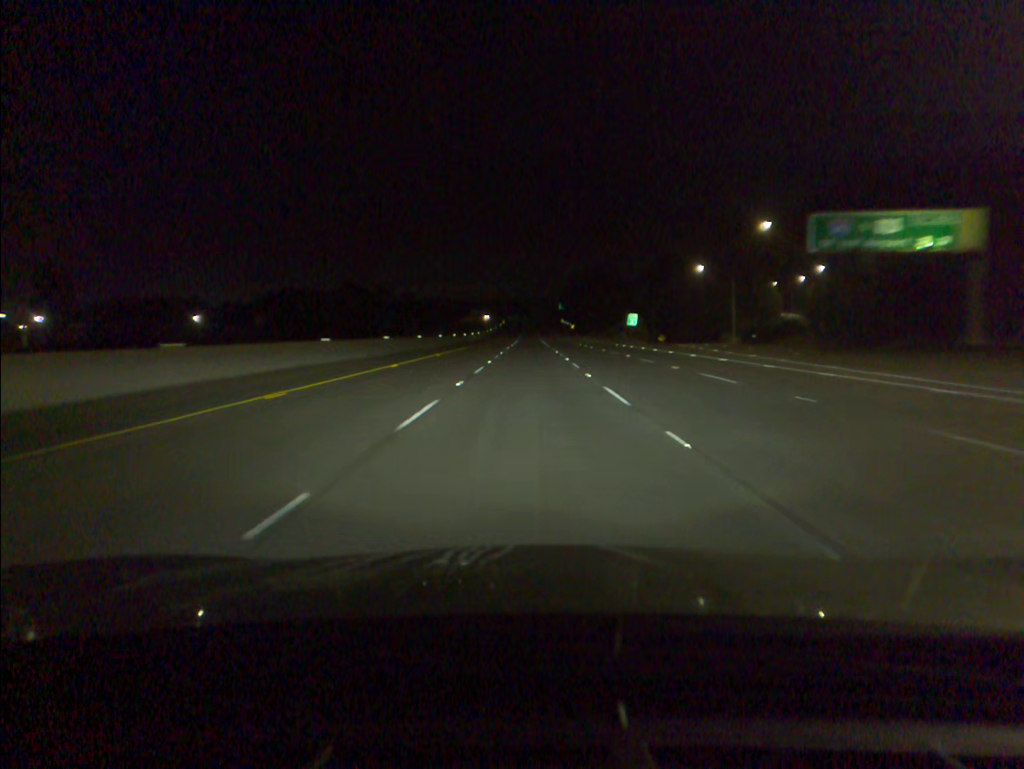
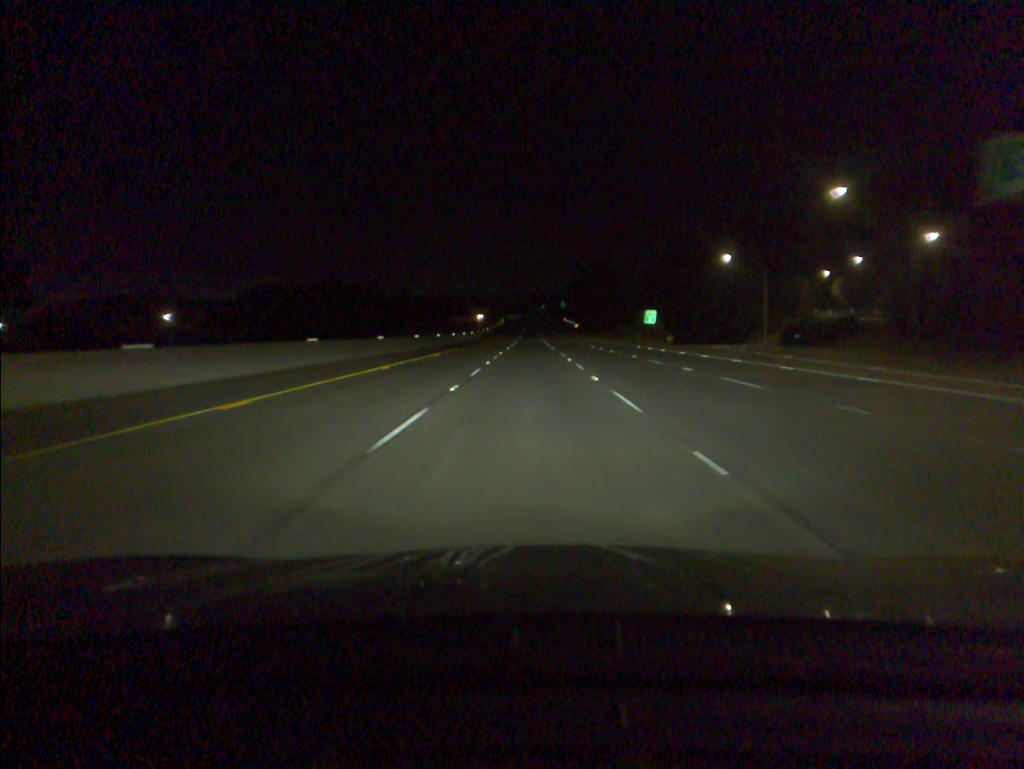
(0.0, +16.8) m; 0°
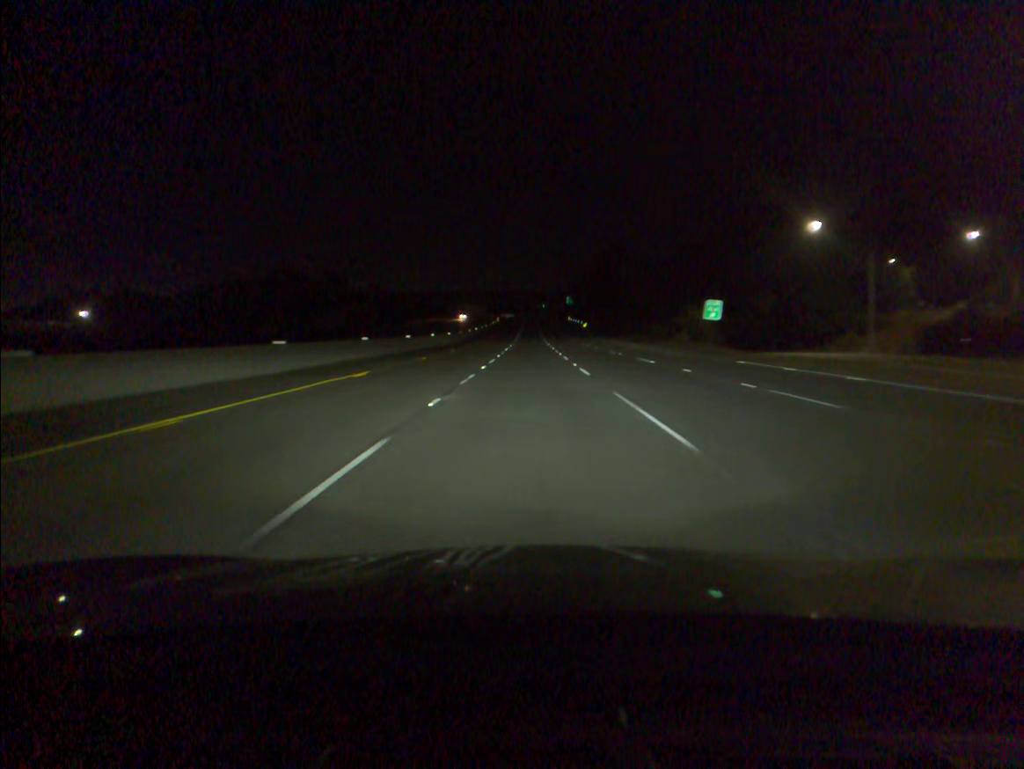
(0.0, +33.5) m; 0°
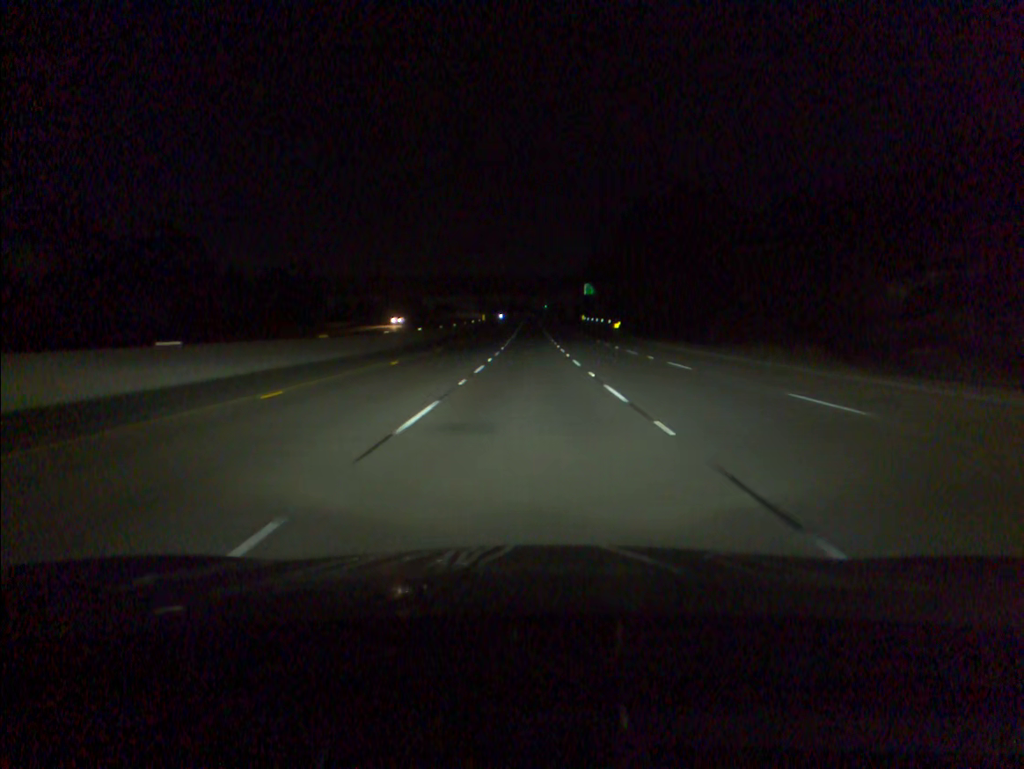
(-0.1, +66.9) m; 0°
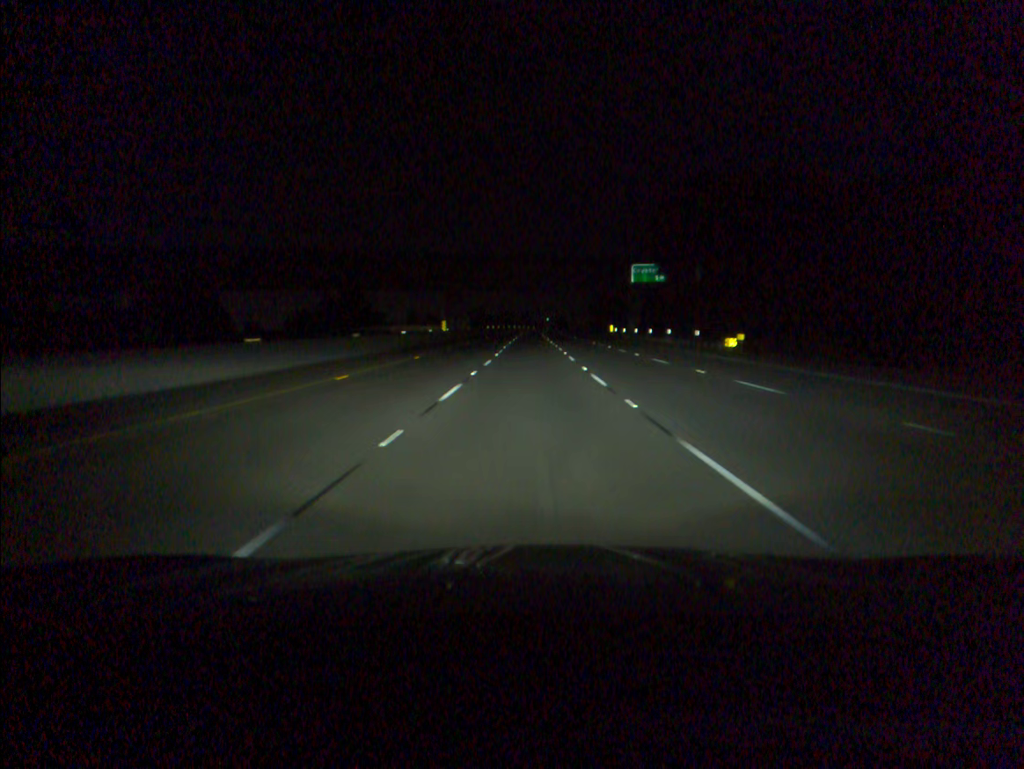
(+0.1, +66.8) m; 0°
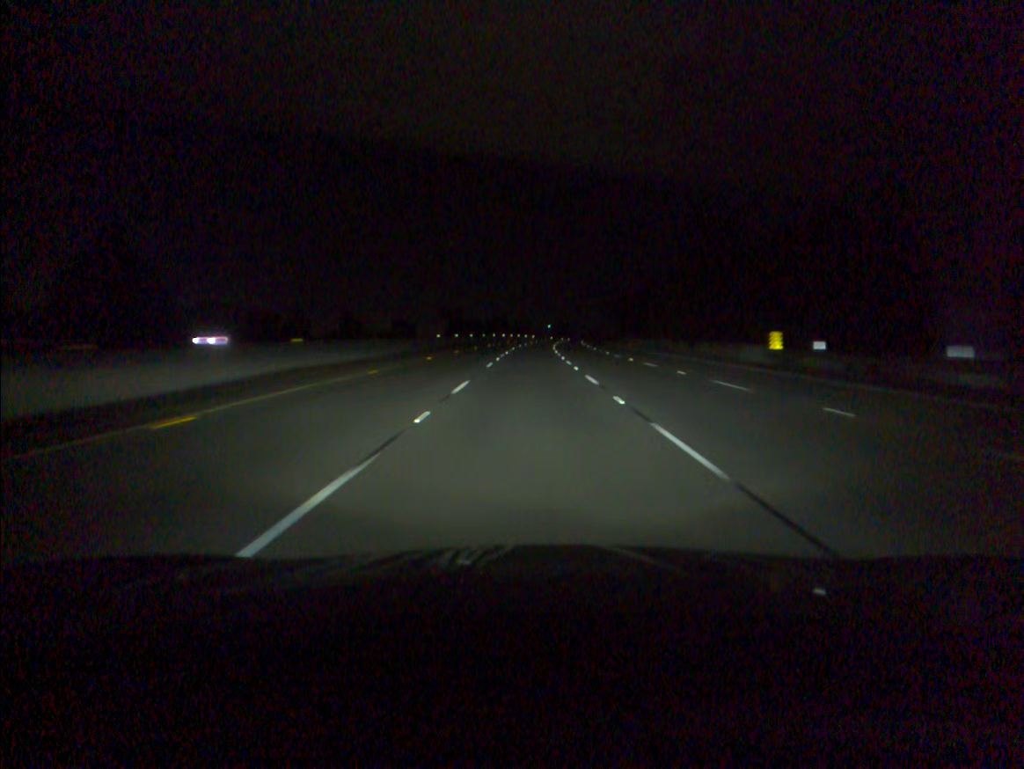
(0.0, +83.2) m; 0°
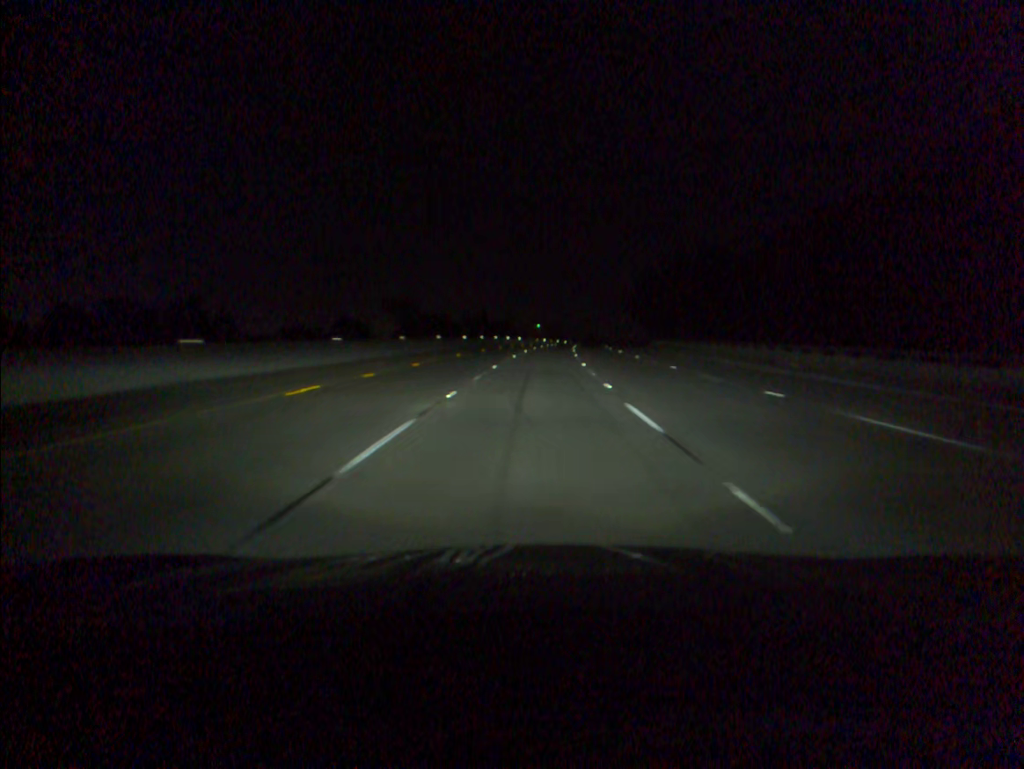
(+0.3, +67.3) m; +1°
